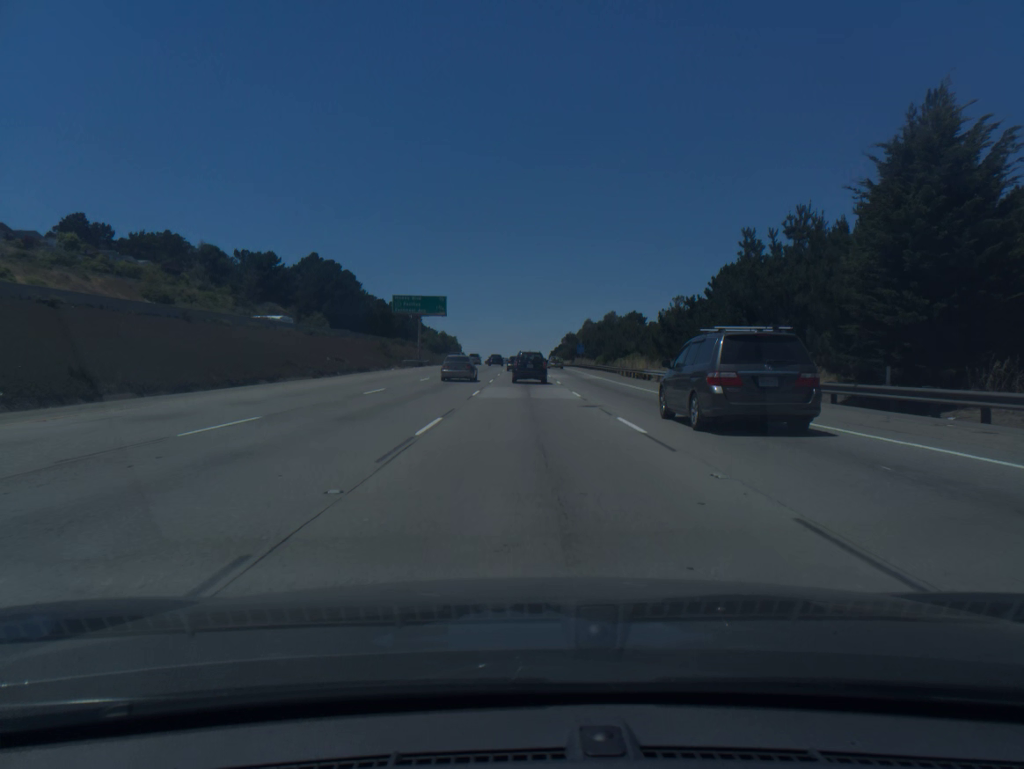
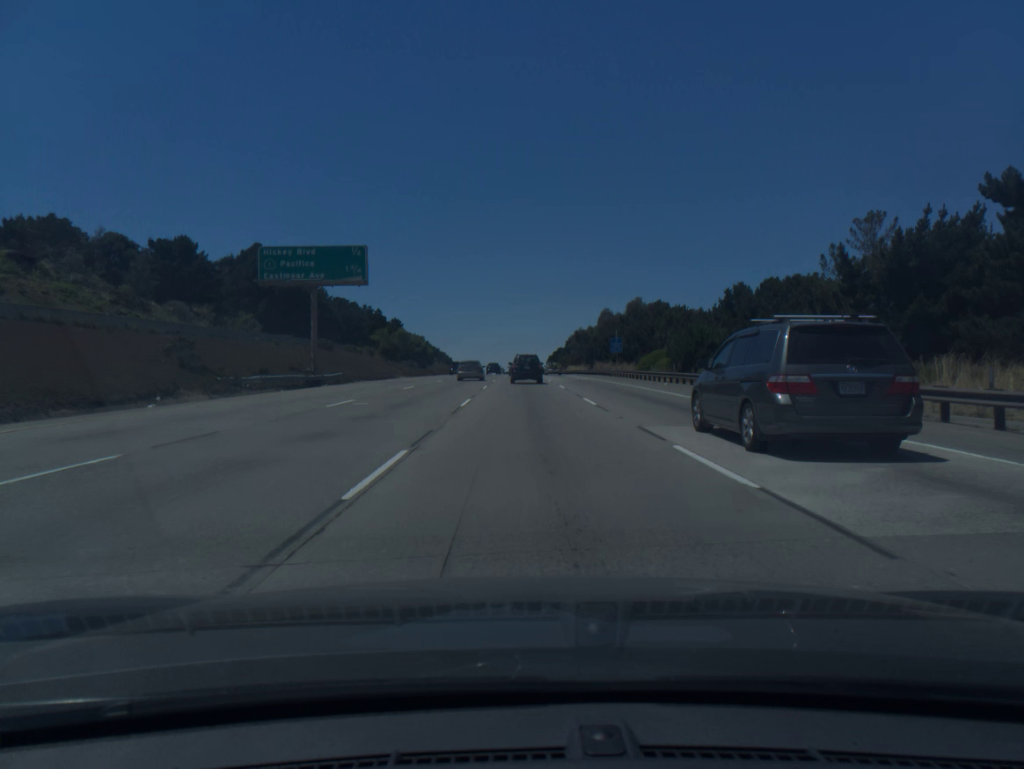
(-0.1, +49.4) m; 0°
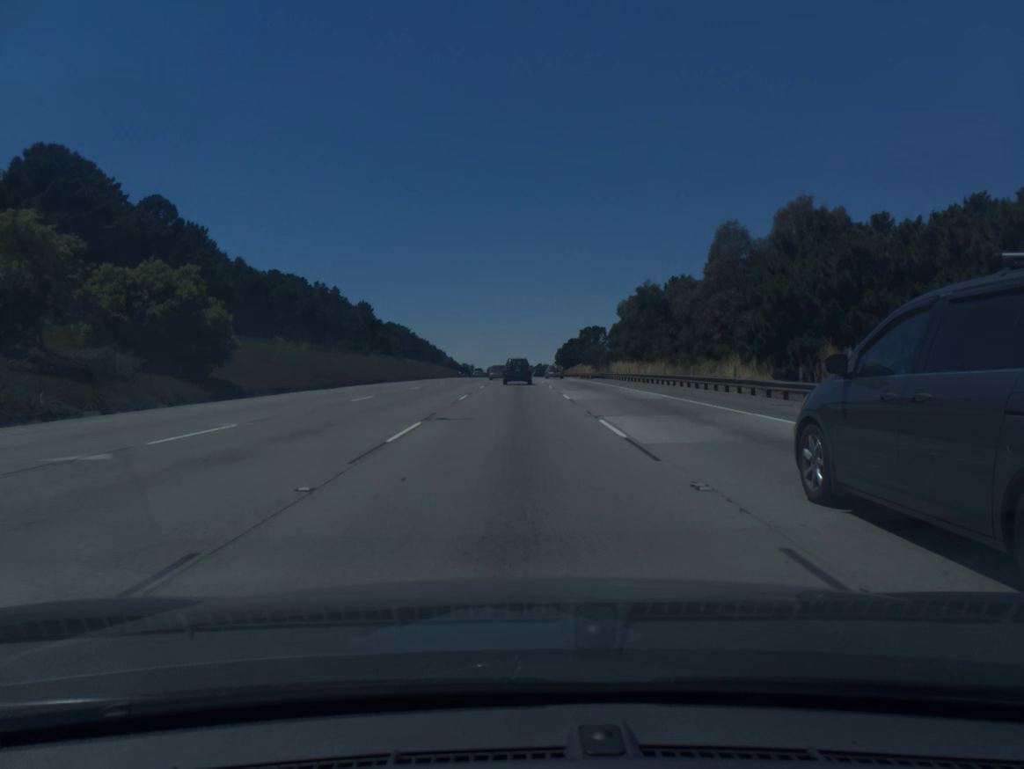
(+0.4, +82.4) m; 0°
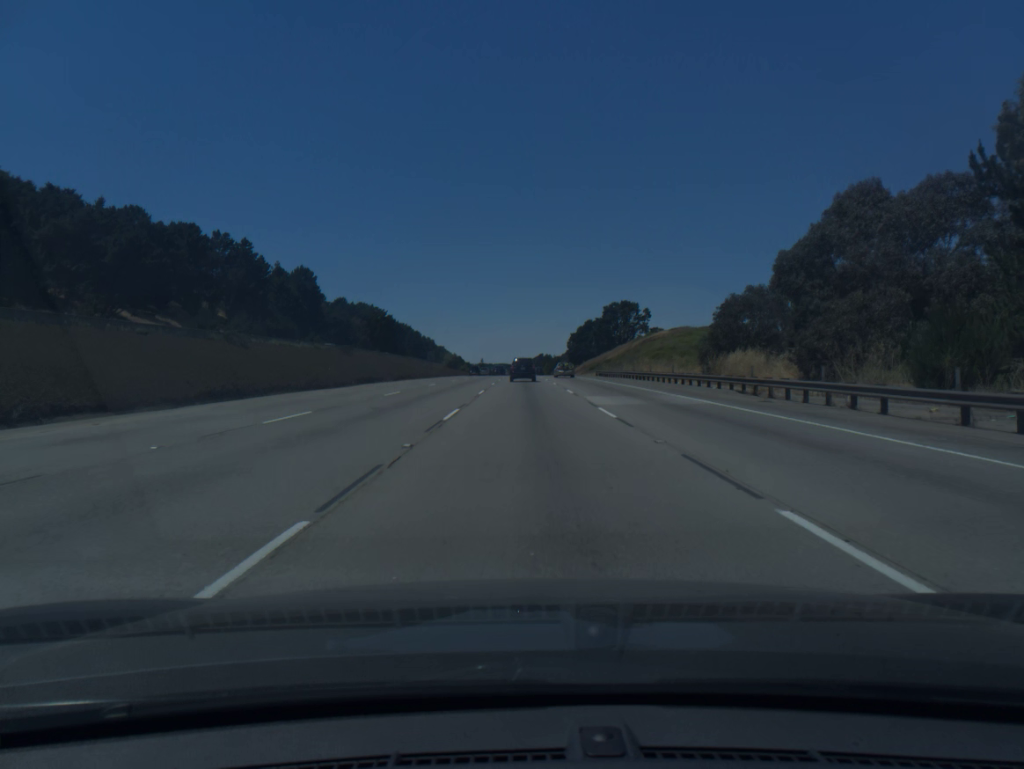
(-0.5, +82.9) m; 0°
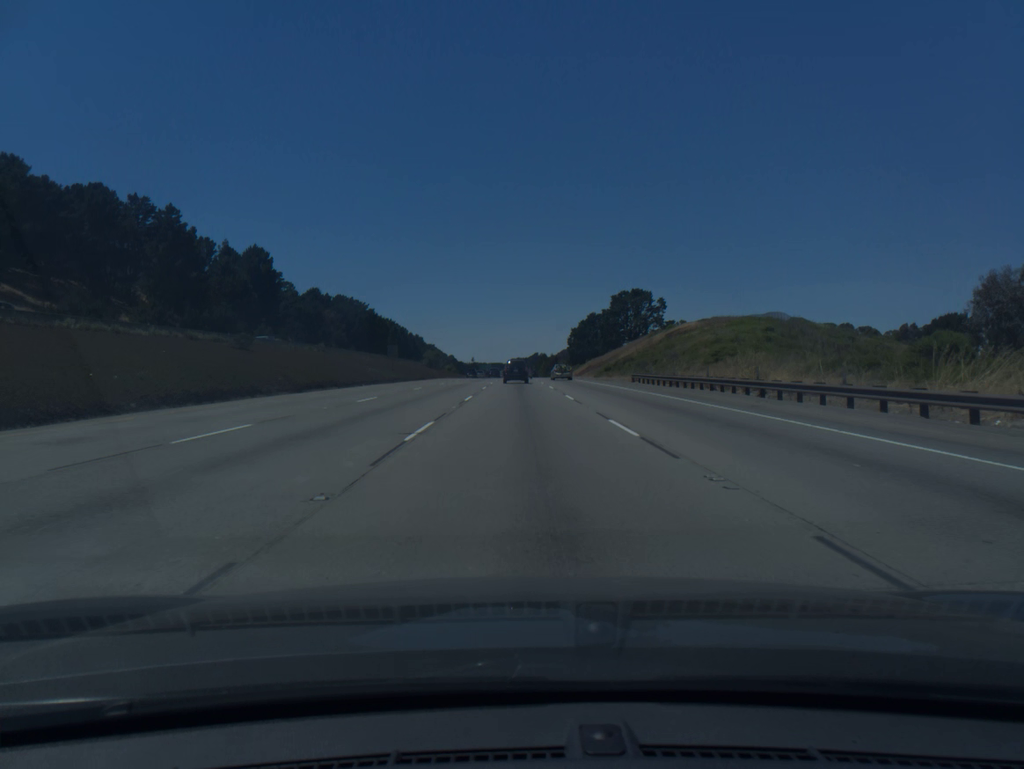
(+0.1, +33.5) m; 0°
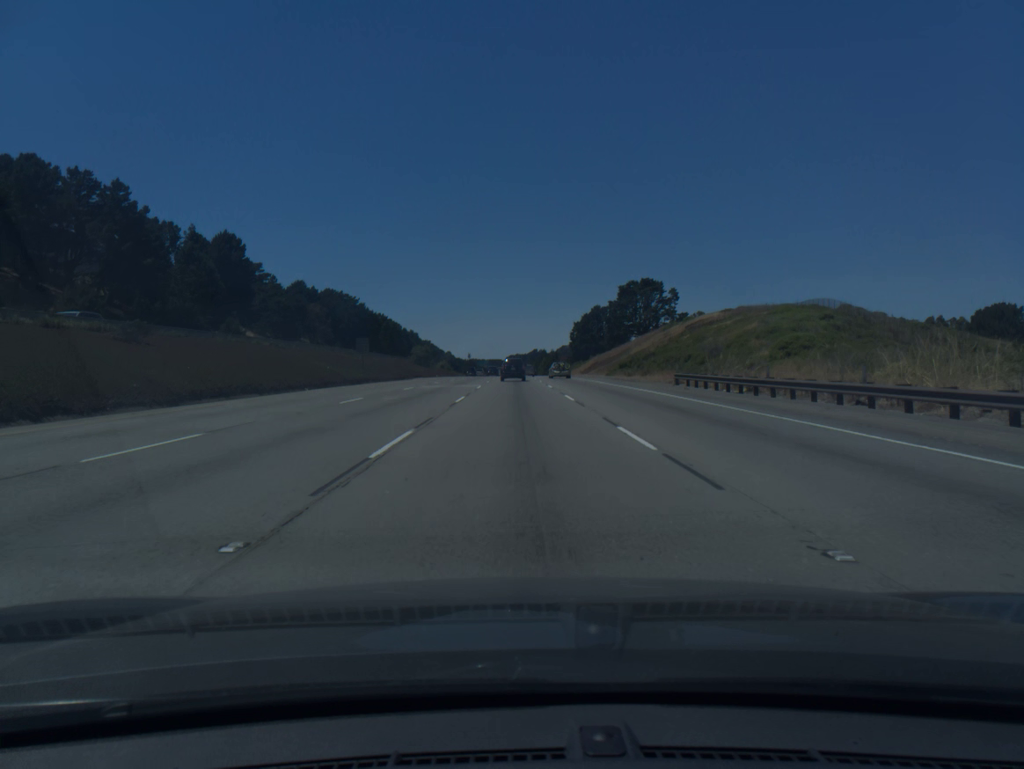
(0.0, +16.8) m; 0°
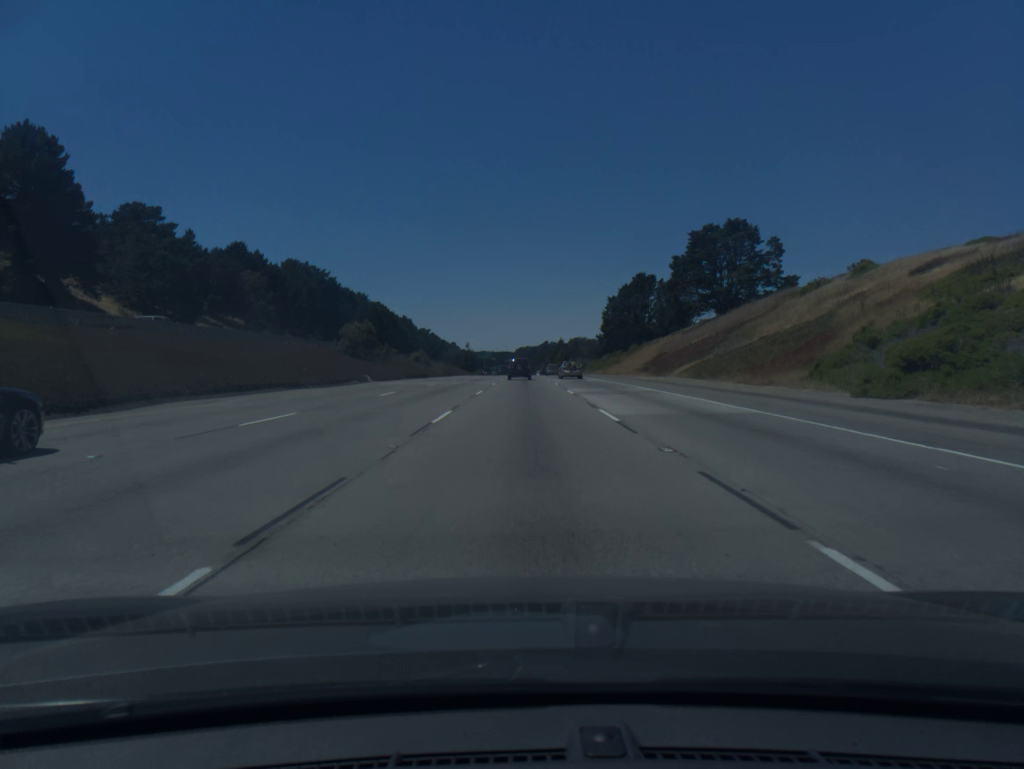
(-0.4, +67.9) m; -1°
